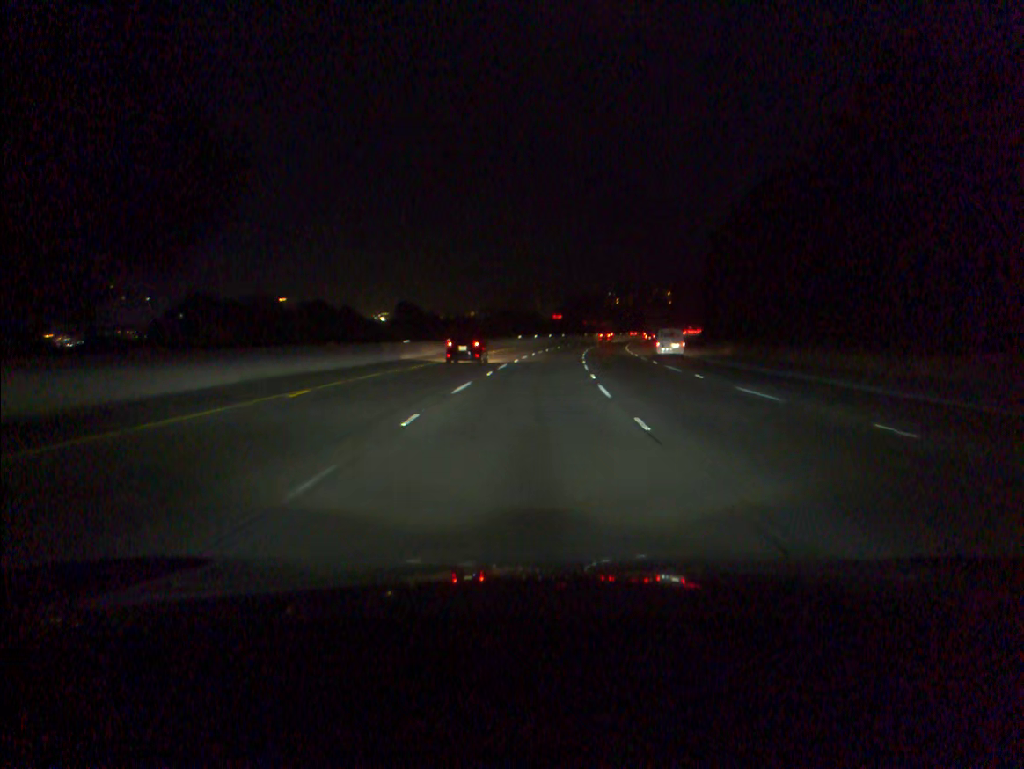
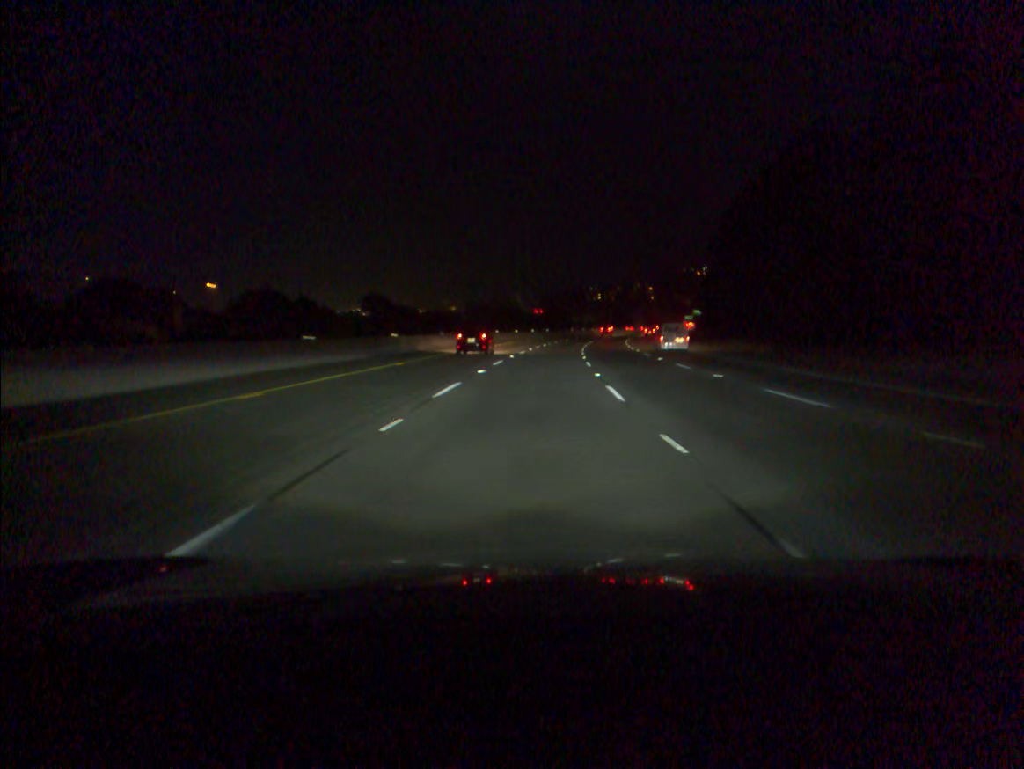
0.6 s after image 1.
(+0.2, +17.4) m; +1°
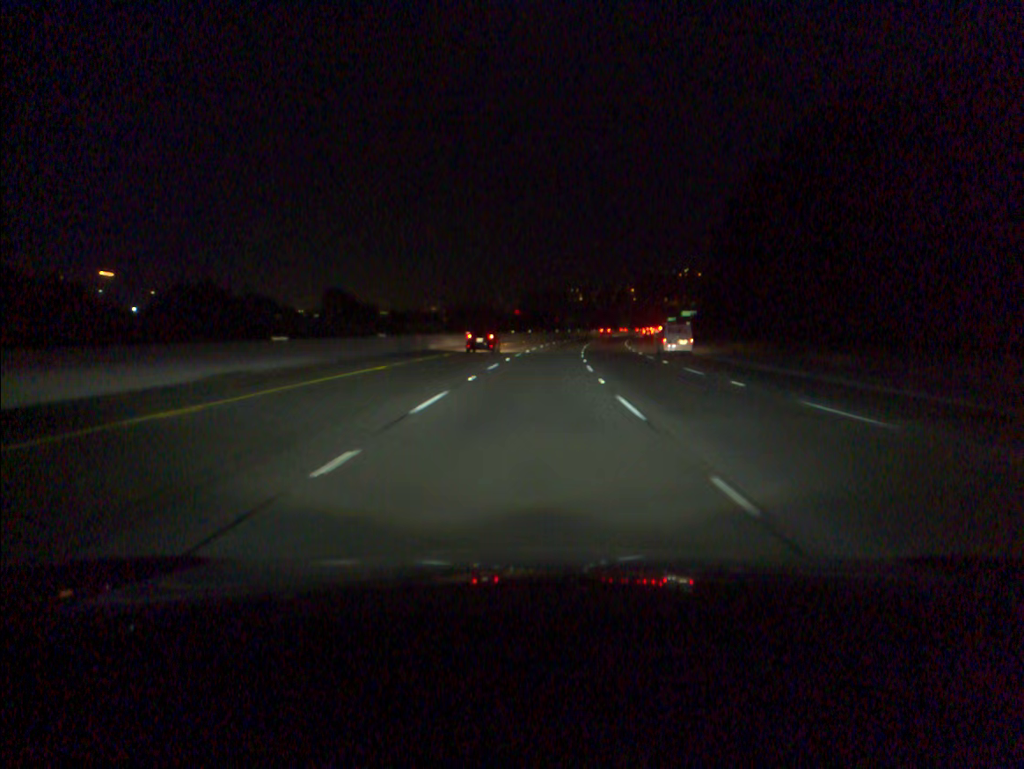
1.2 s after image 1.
(+0.2, +17.5) m; +1°
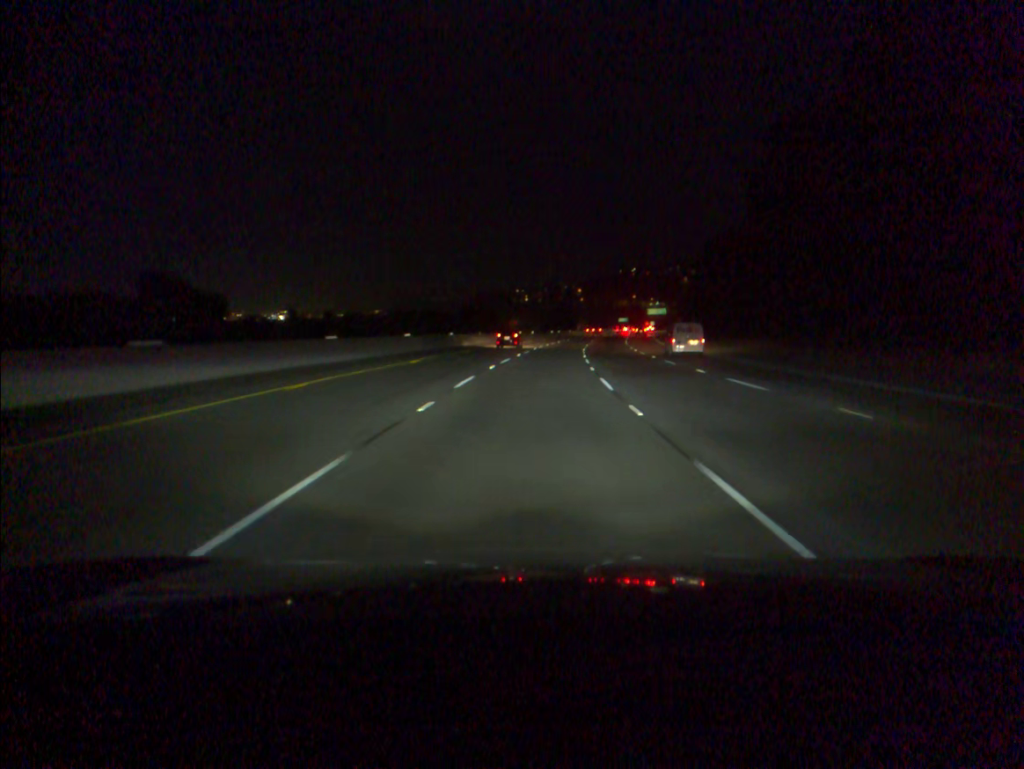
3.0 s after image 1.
(+1.9, +52.6) m; +4°
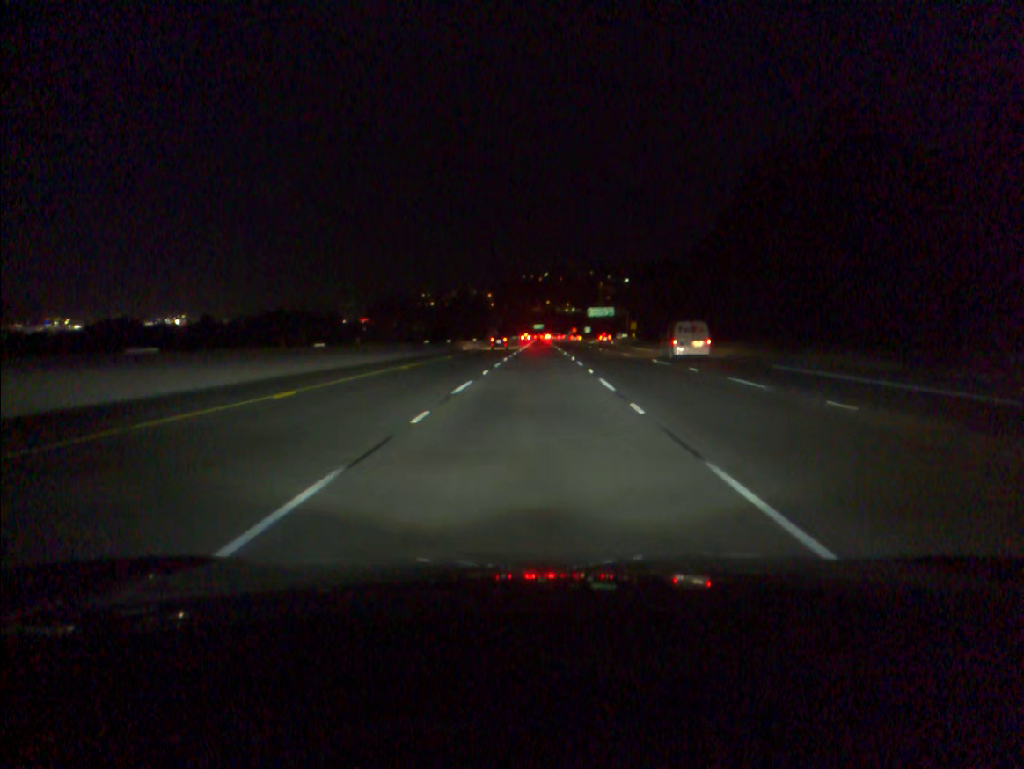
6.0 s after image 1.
(+5.1, +88.0) m; +7°
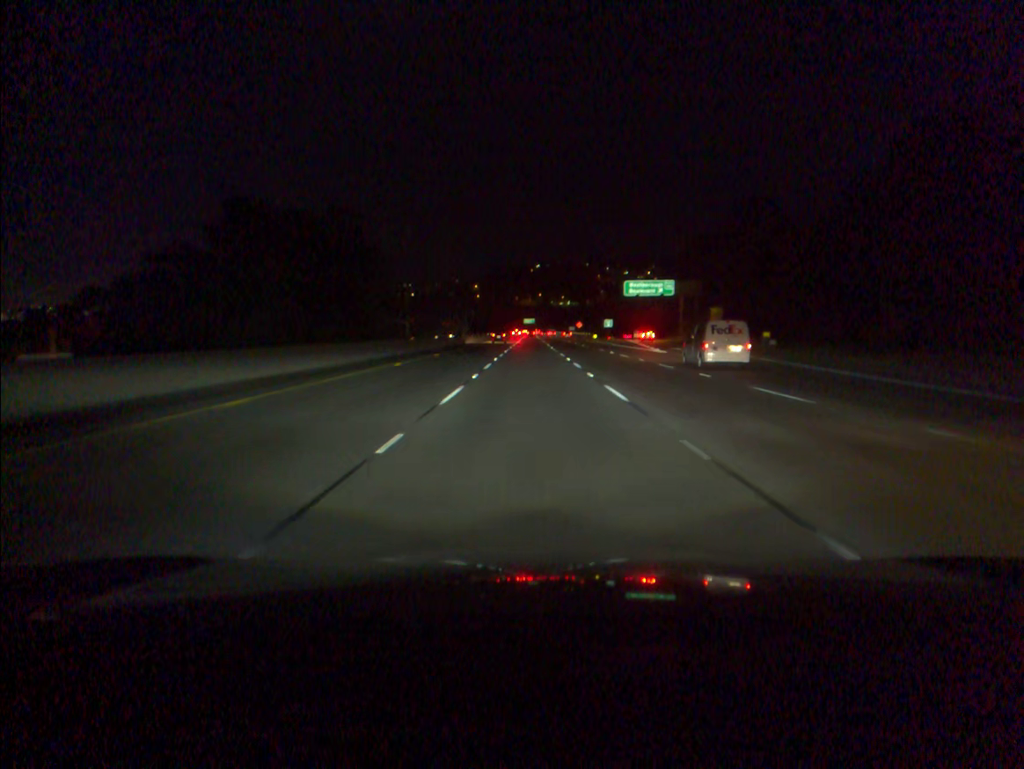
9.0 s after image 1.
(+1.3, +90.6) m; +1°
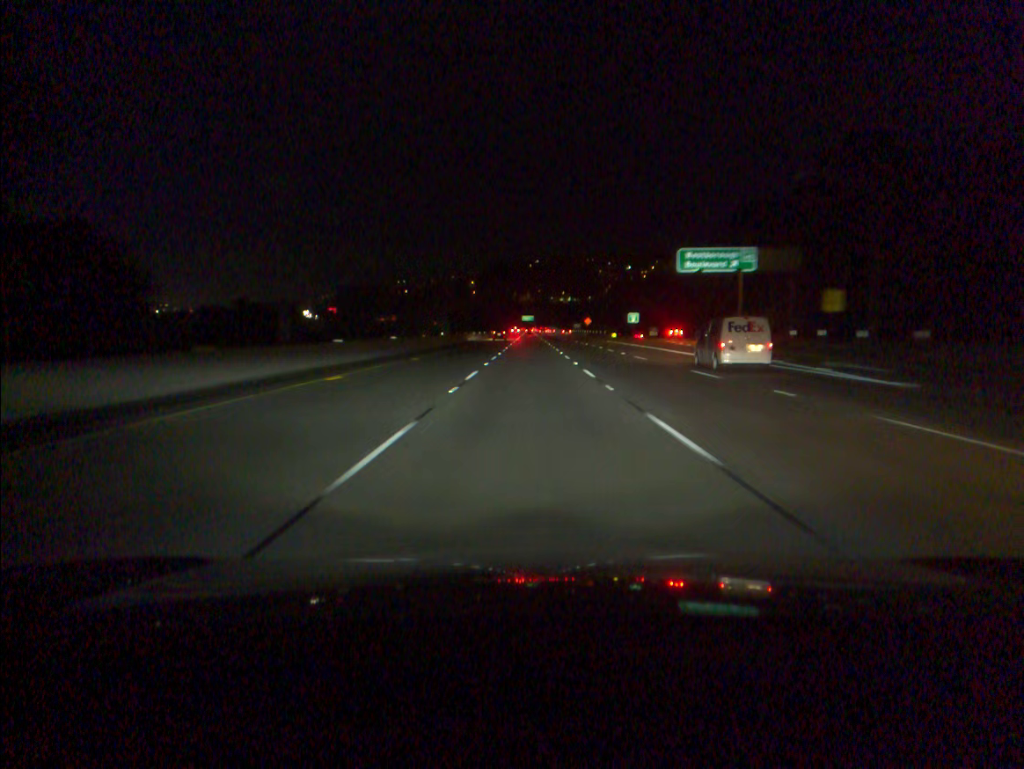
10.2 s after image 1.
(0.0, +36.6) m; 0°
